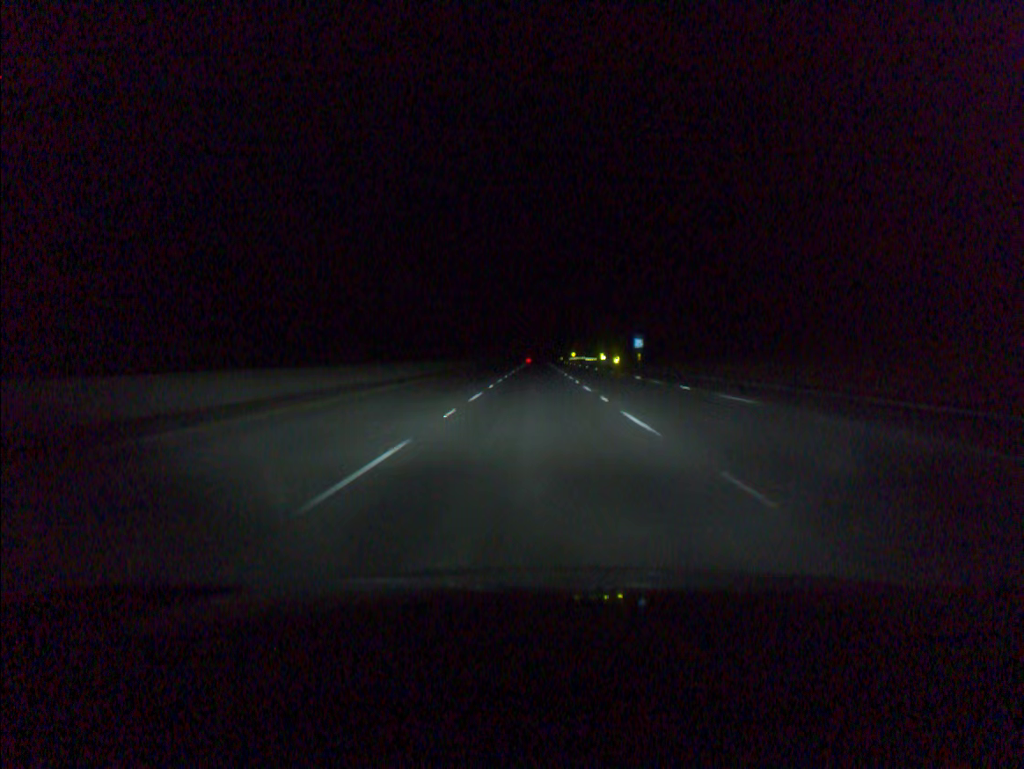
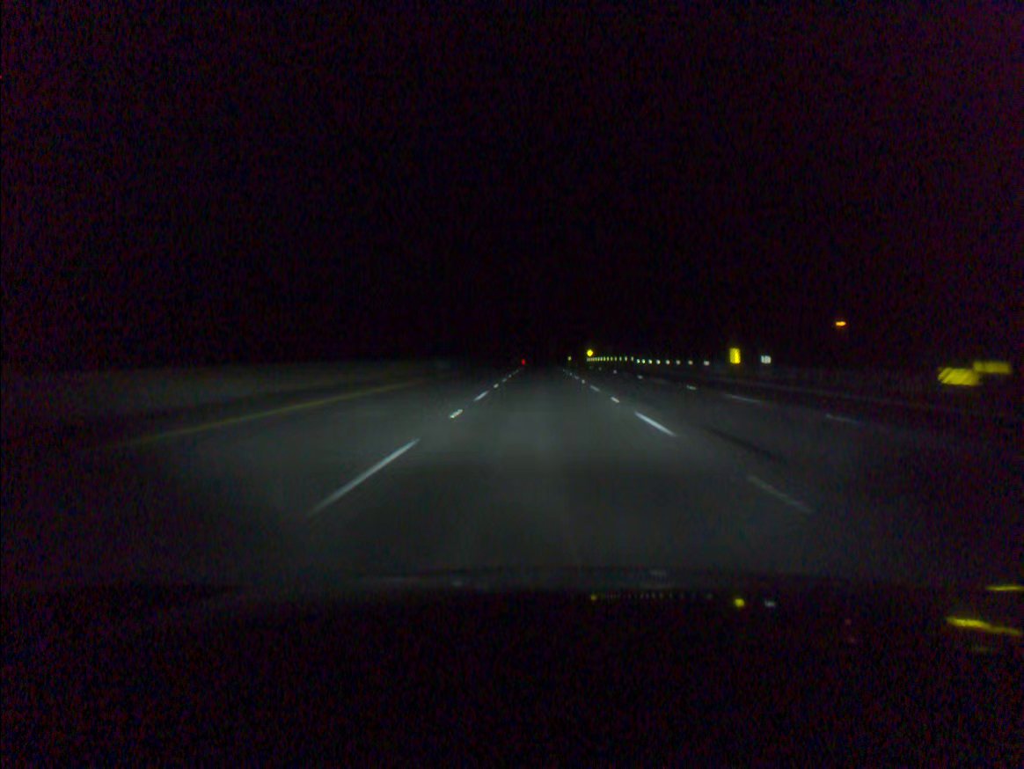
(-0.5, +102.3) m; 0°
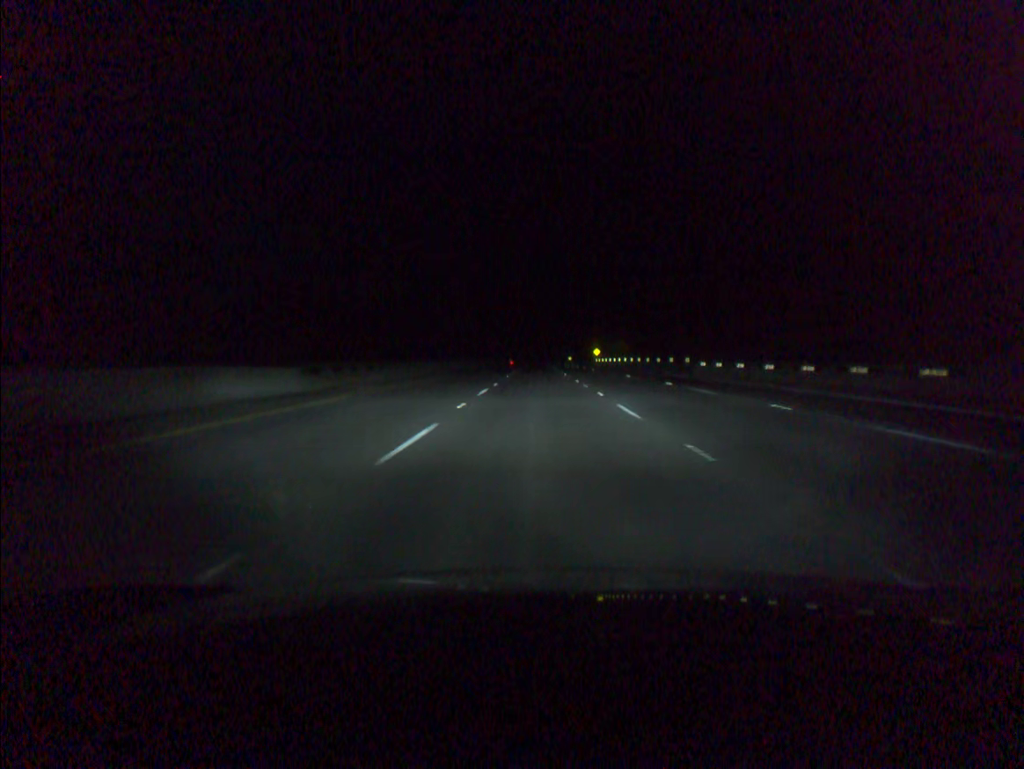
(+0.1, +40.9) m; 0°
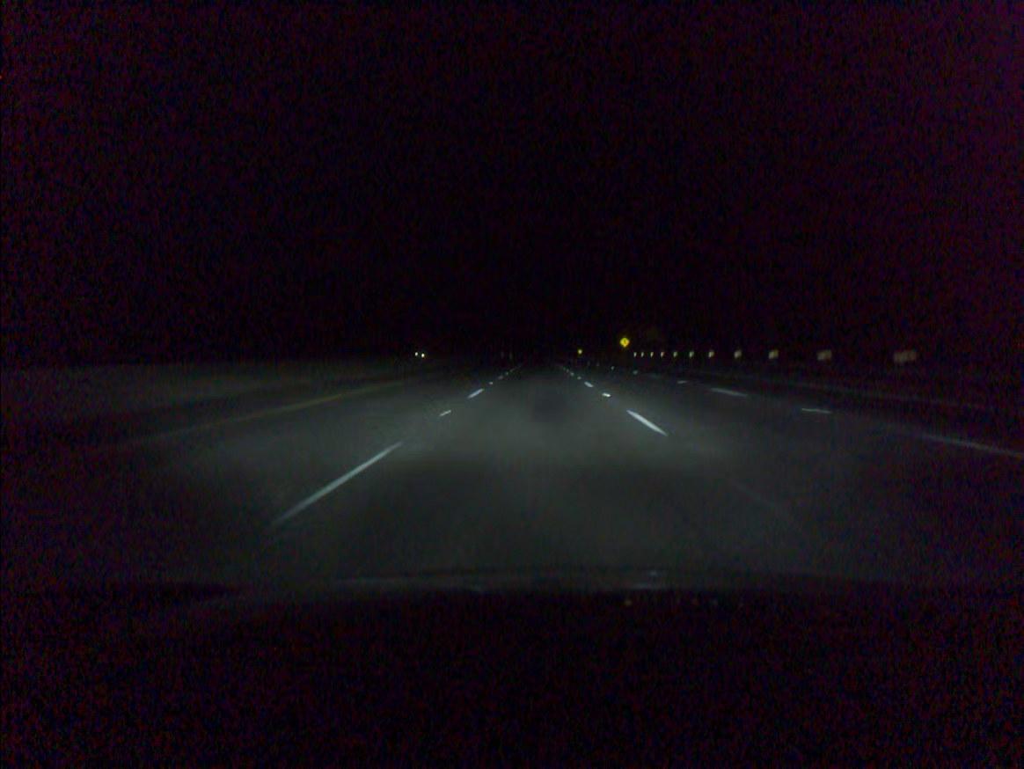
(-0.1, +61.3) m; 0°
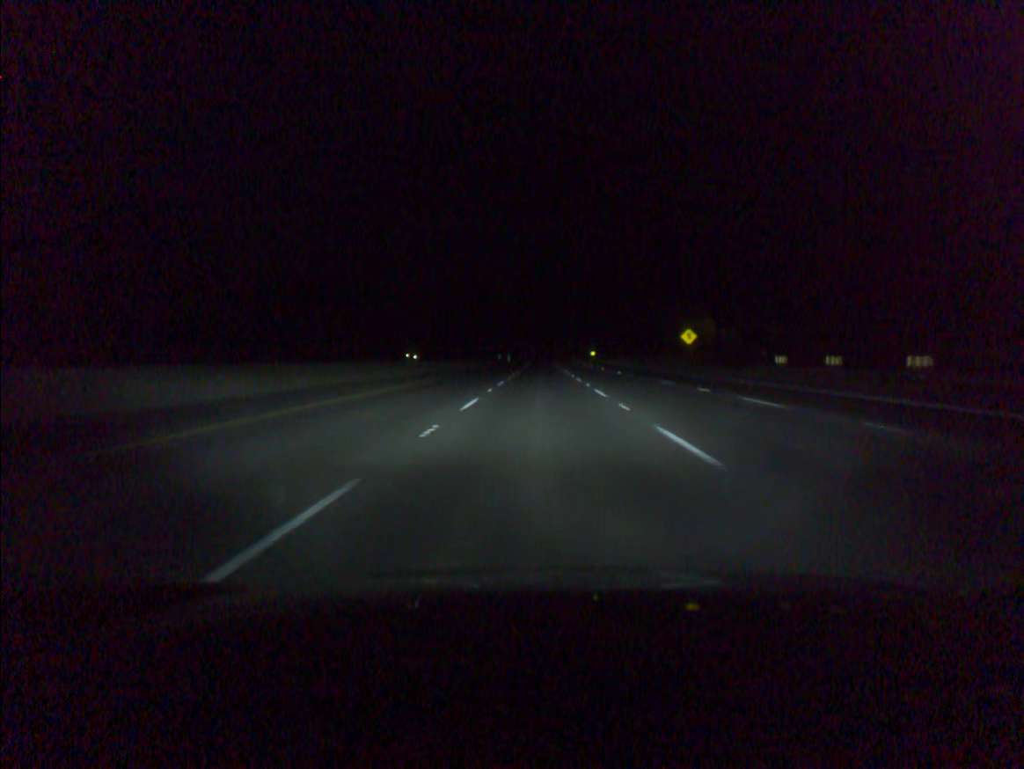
(-0.2, +61.3) m; 0°
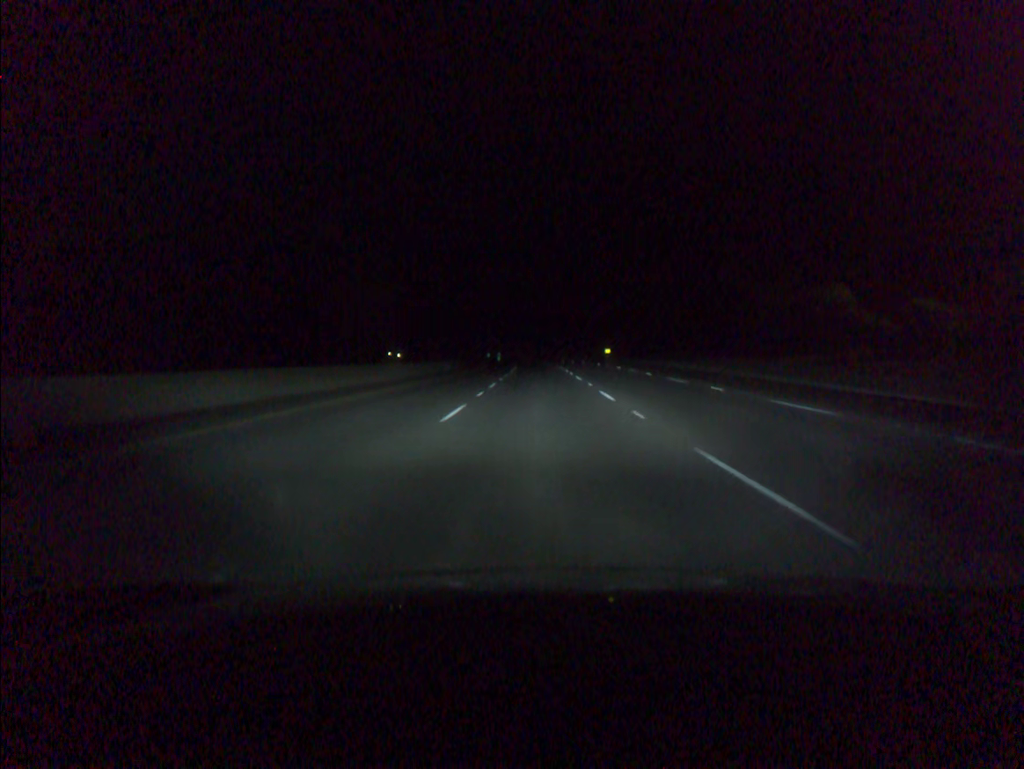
(+0.1, +61.5) m; 0°
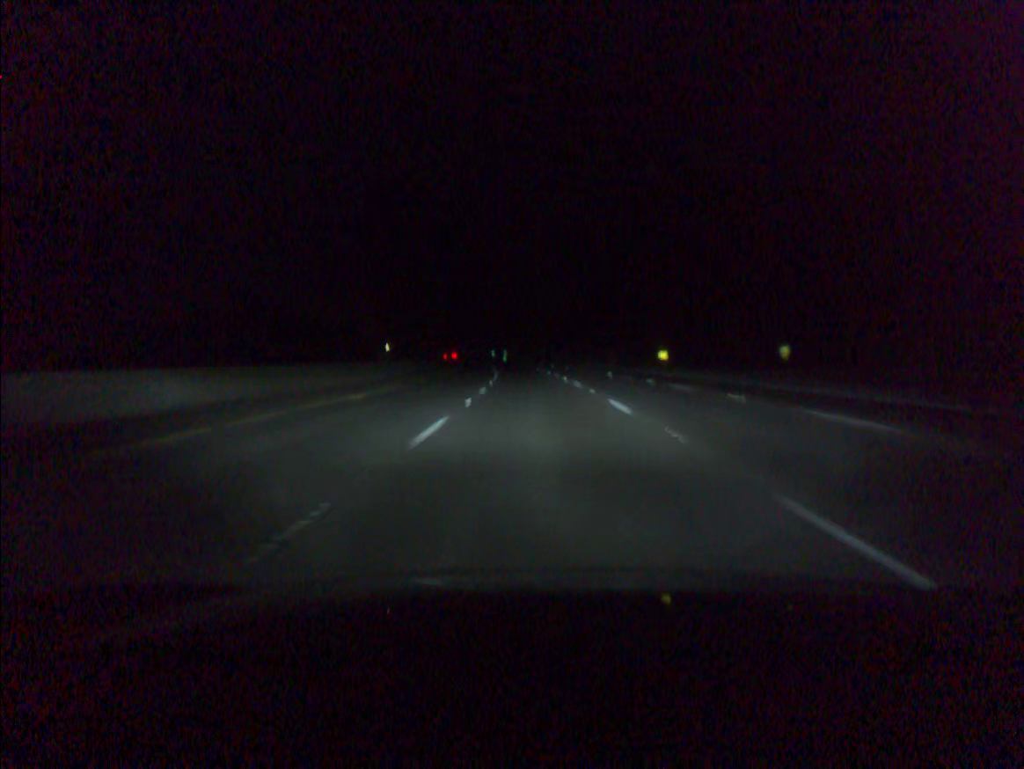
(-0.3, +61.6) m; -1°
